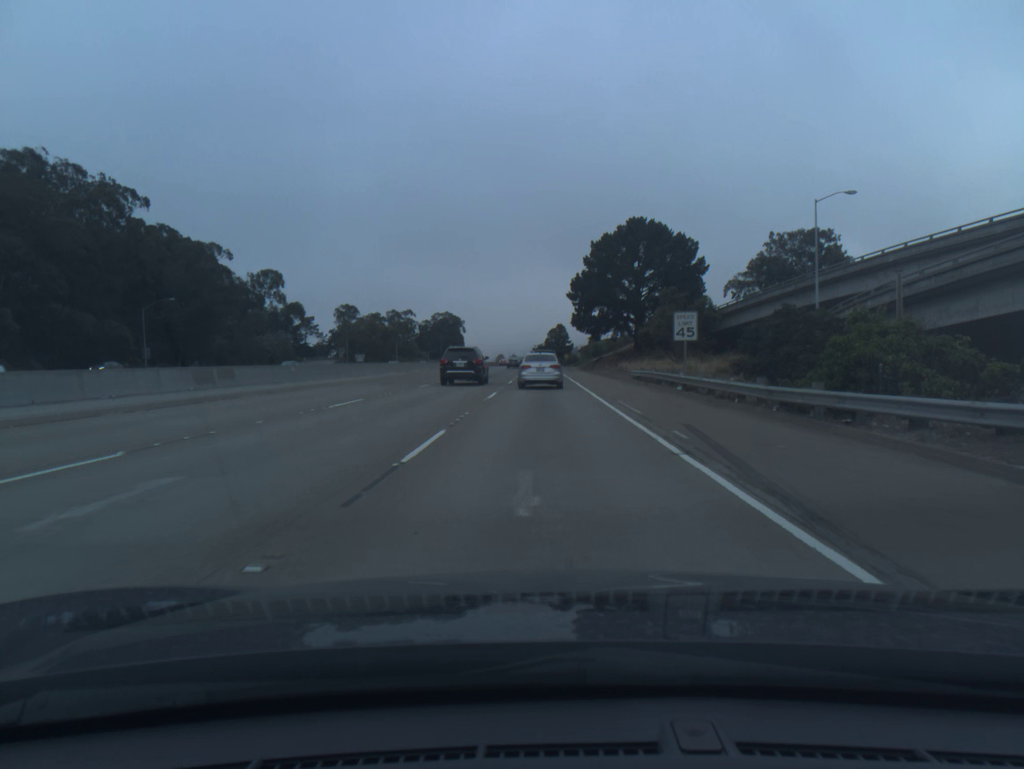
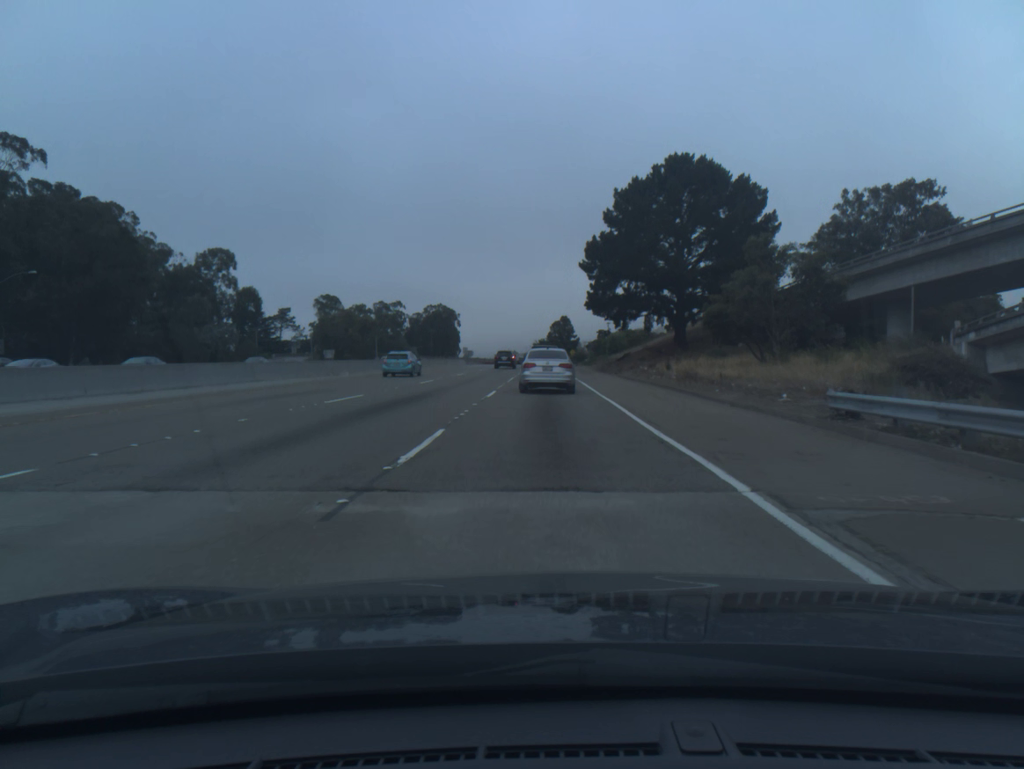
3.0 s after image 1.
(-0.1, +30.3) m; 0°
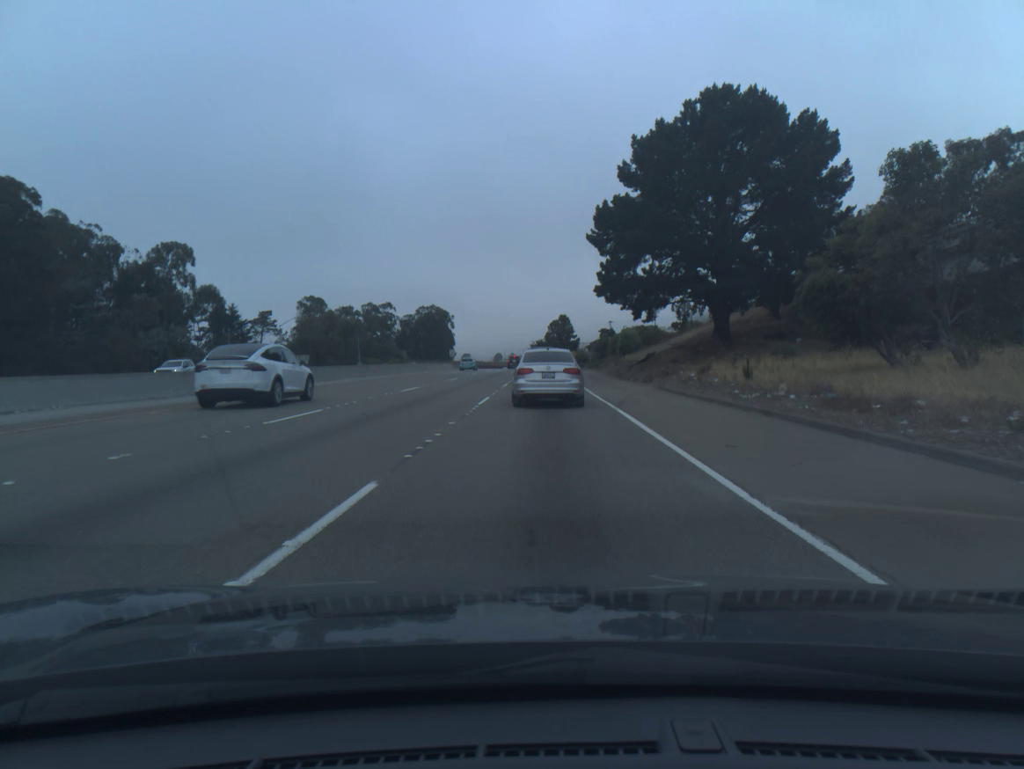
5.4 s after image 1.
(0.0, +18.9) m; 0°
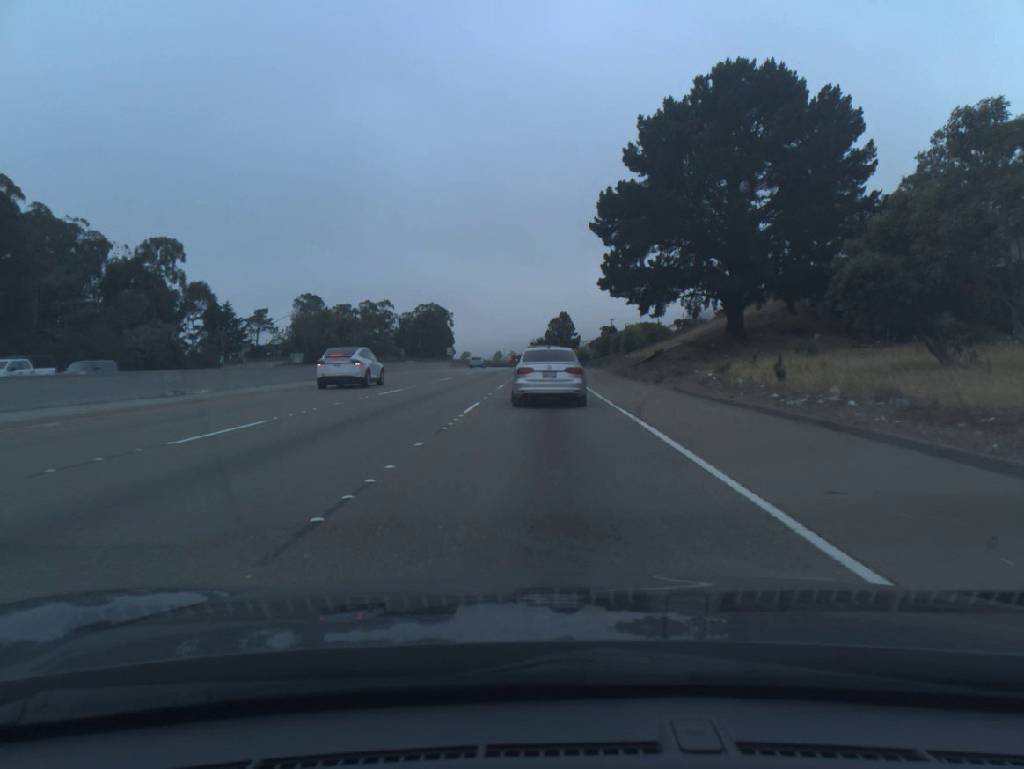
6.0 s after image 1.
(0.0, +3.9) m; 0°
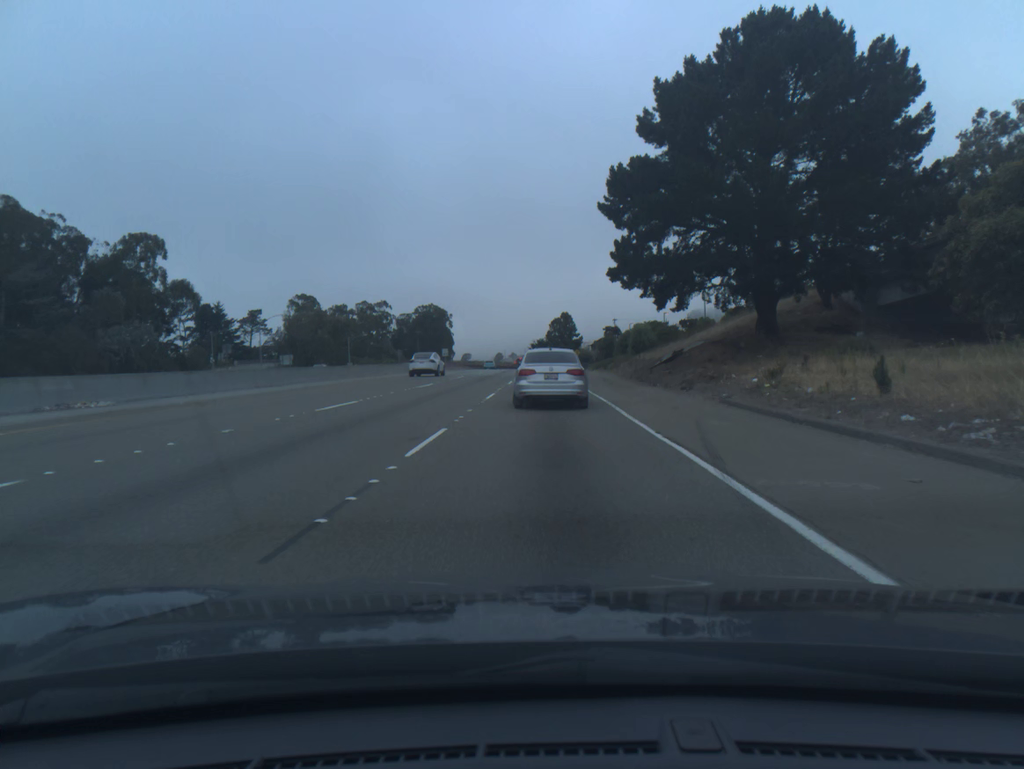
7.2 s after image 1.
(0.0, +7.3) m; 0°
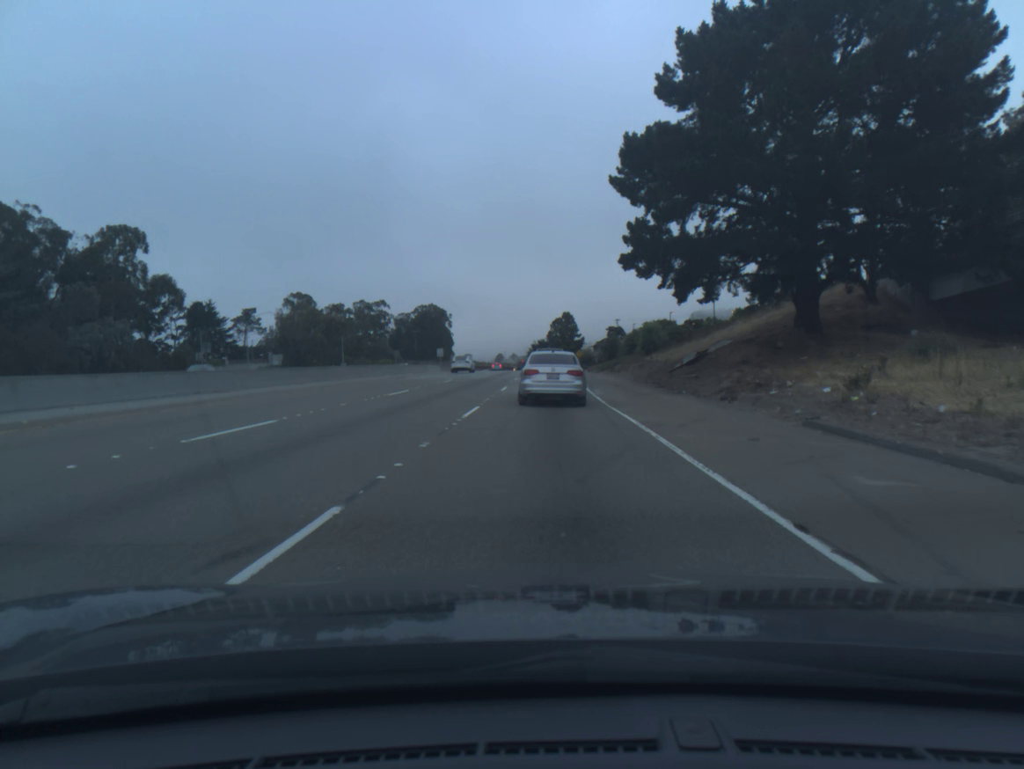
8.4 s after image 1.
(0.0, +7.0) m; 0°
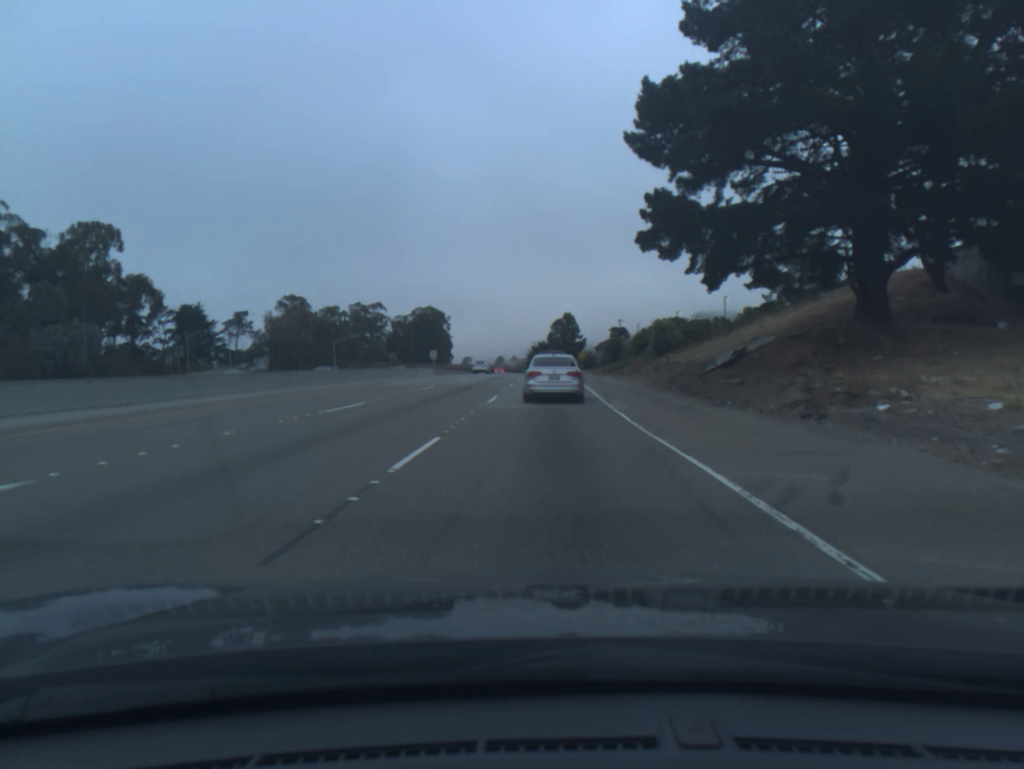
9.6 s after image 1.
(0.0, +7.6) m; 0°
